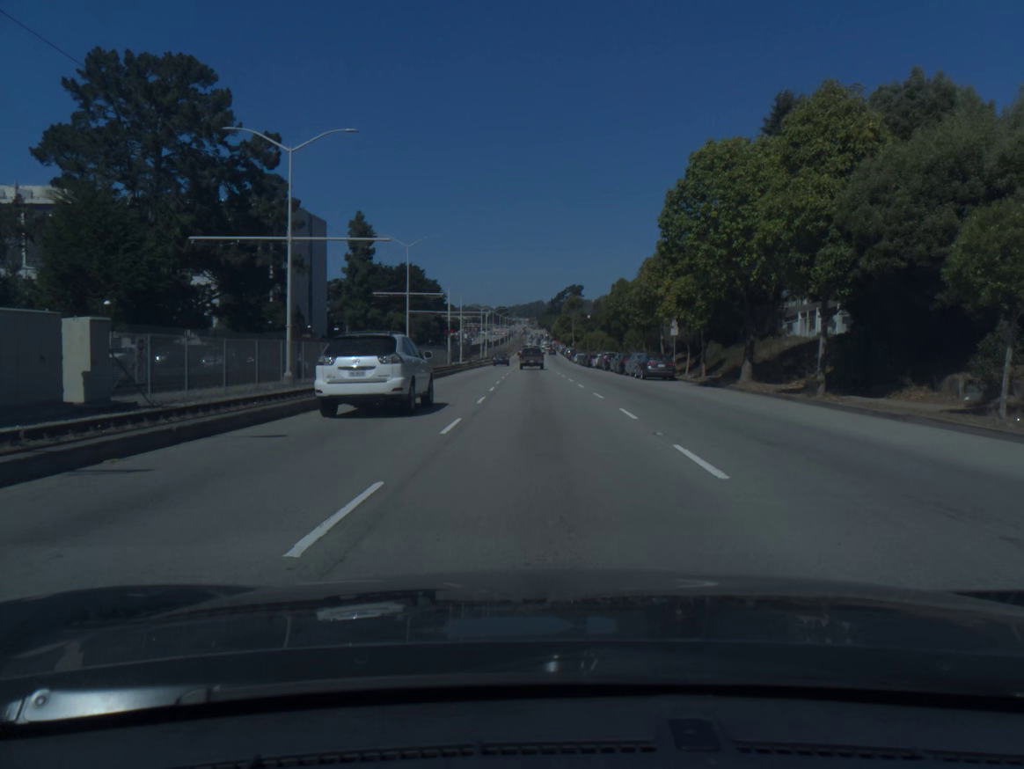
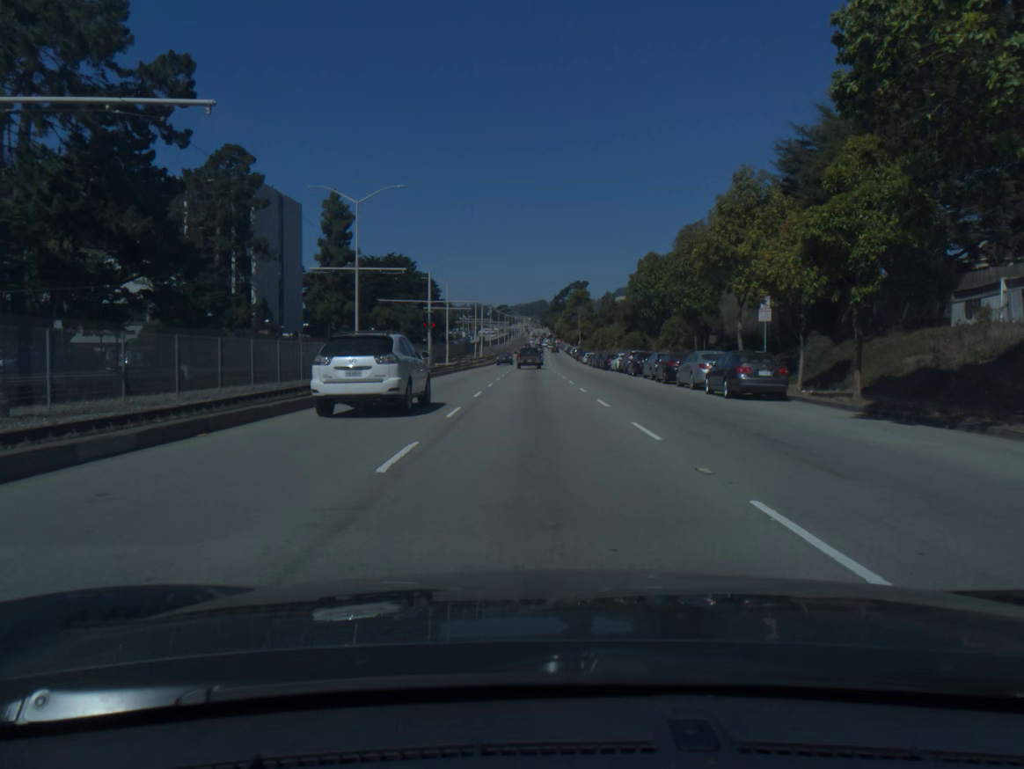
(0.0, +18.4) m; 0°
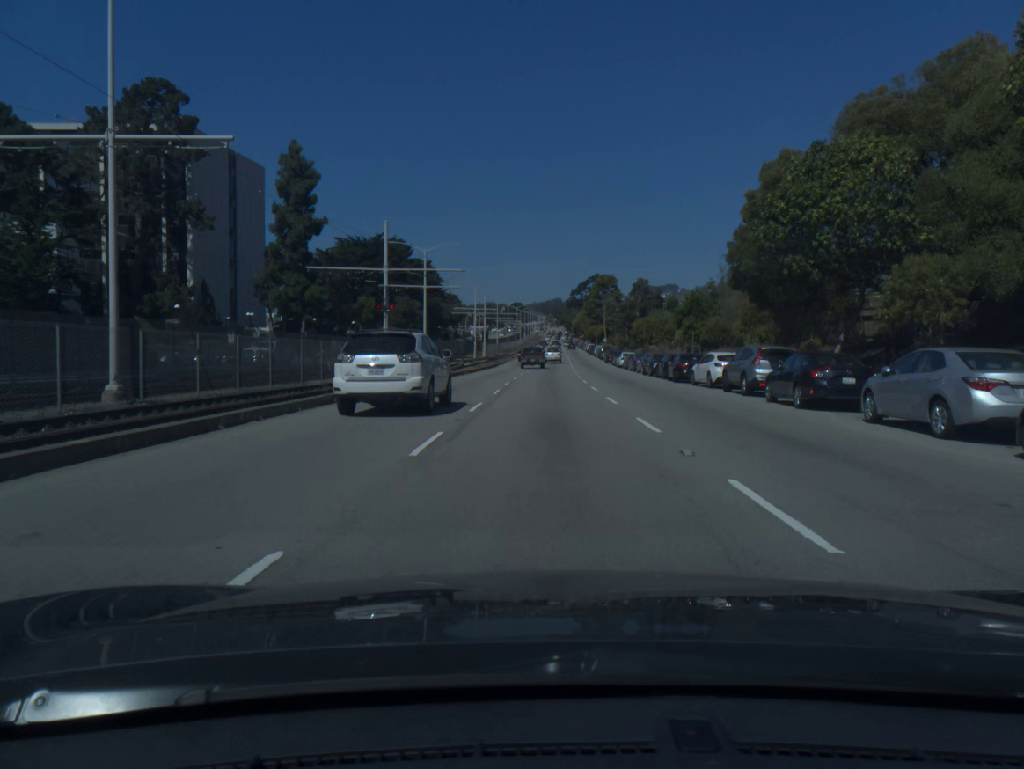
(-0.3, +27.7) m; -1°
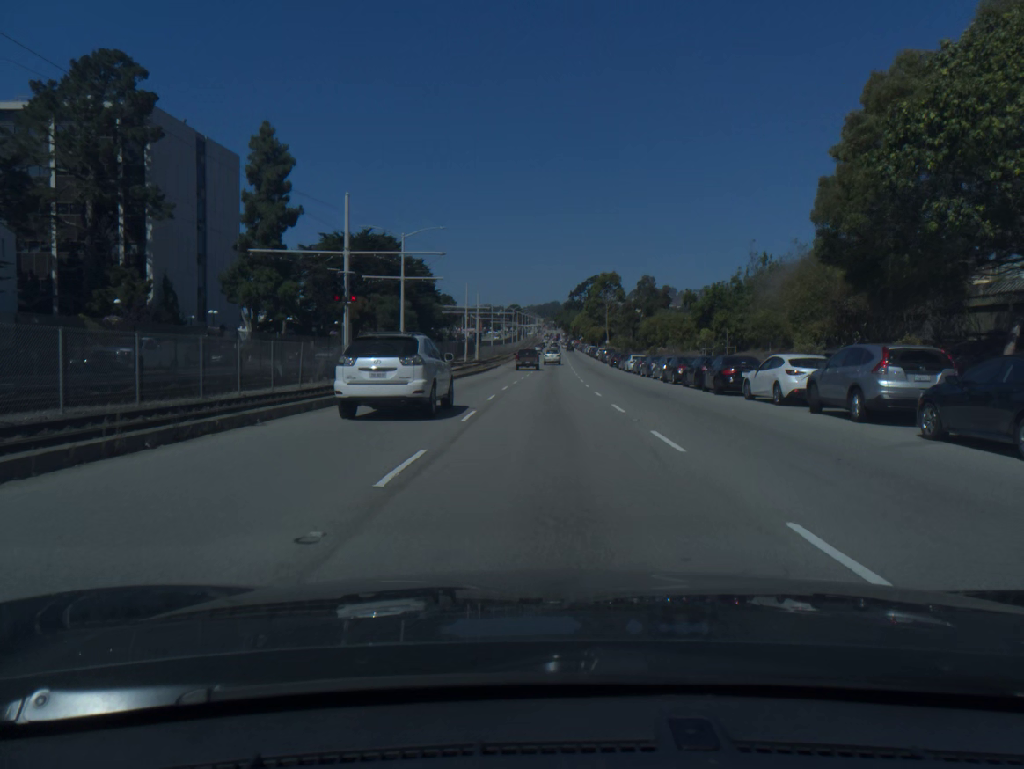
(0.0, +9.2) m; 0°
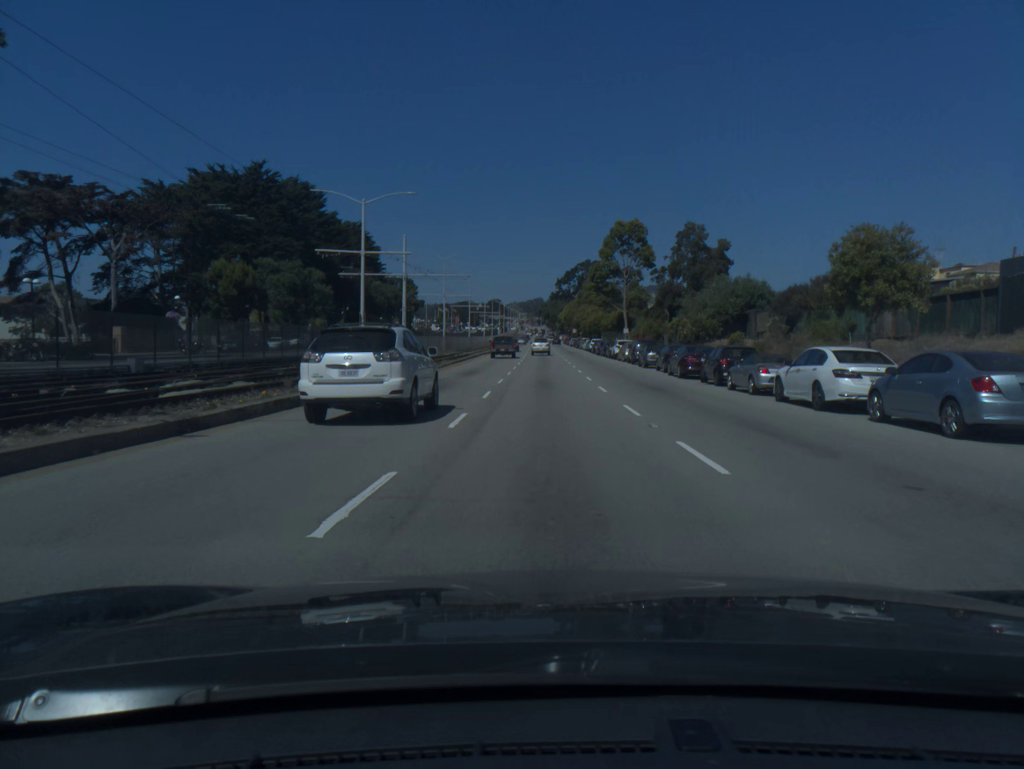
(+0.5, +46.2) m; +1°
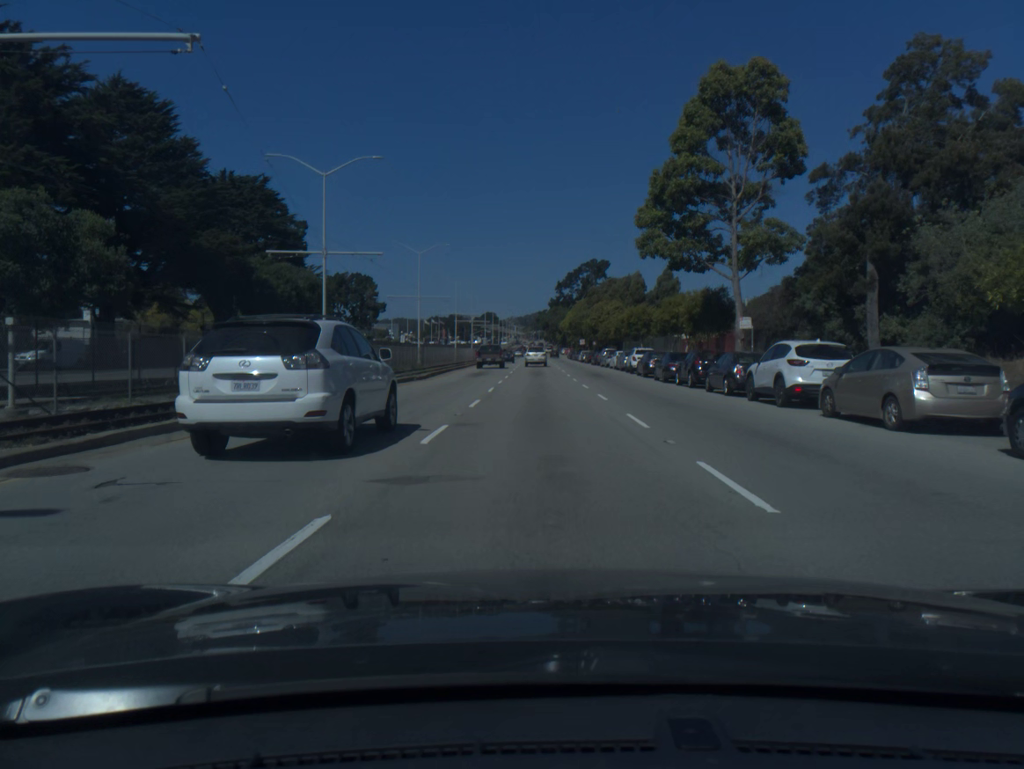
(+0.2, +45.7) m; 0°
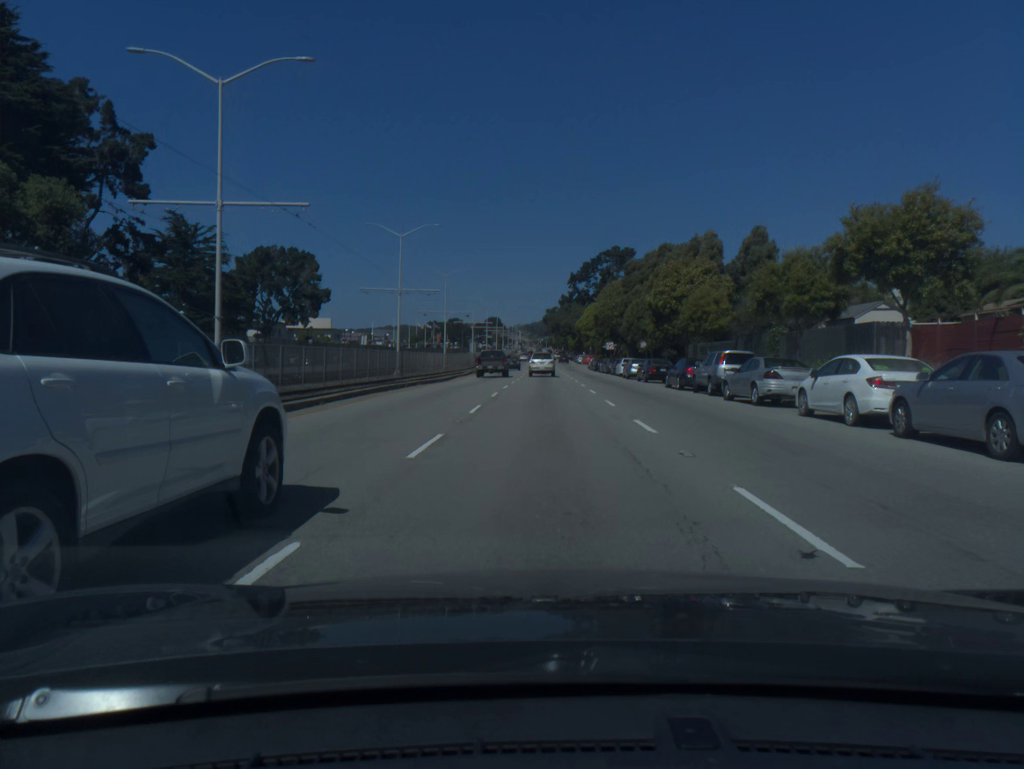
(-0.2, +44.7) m; 0°
